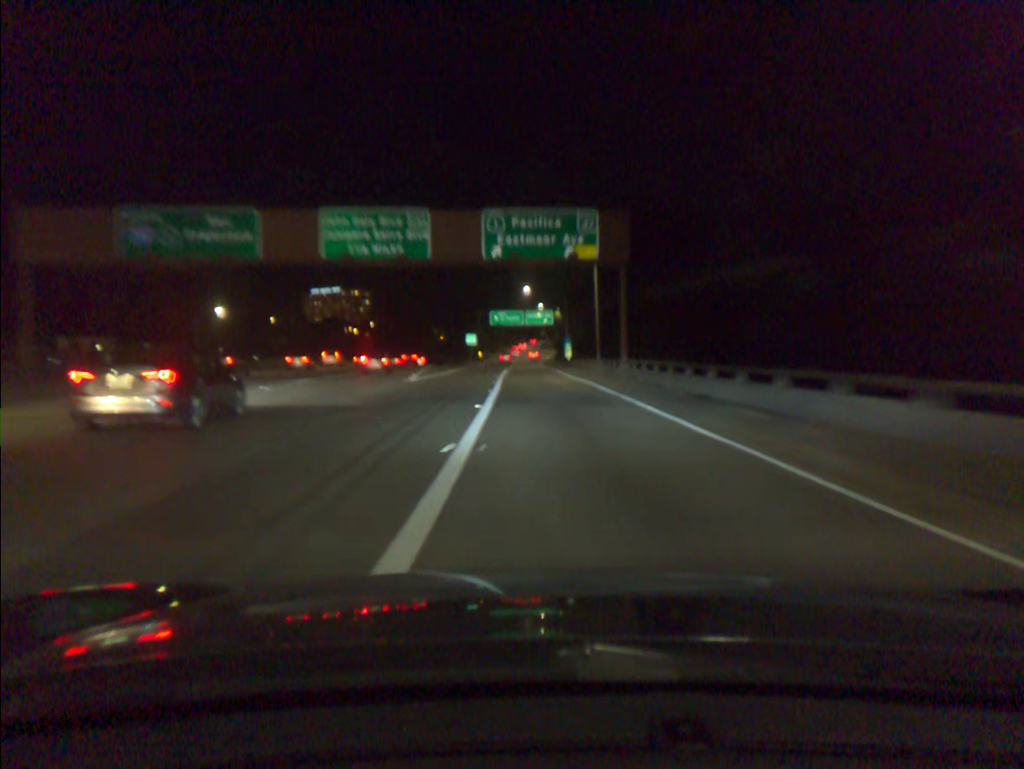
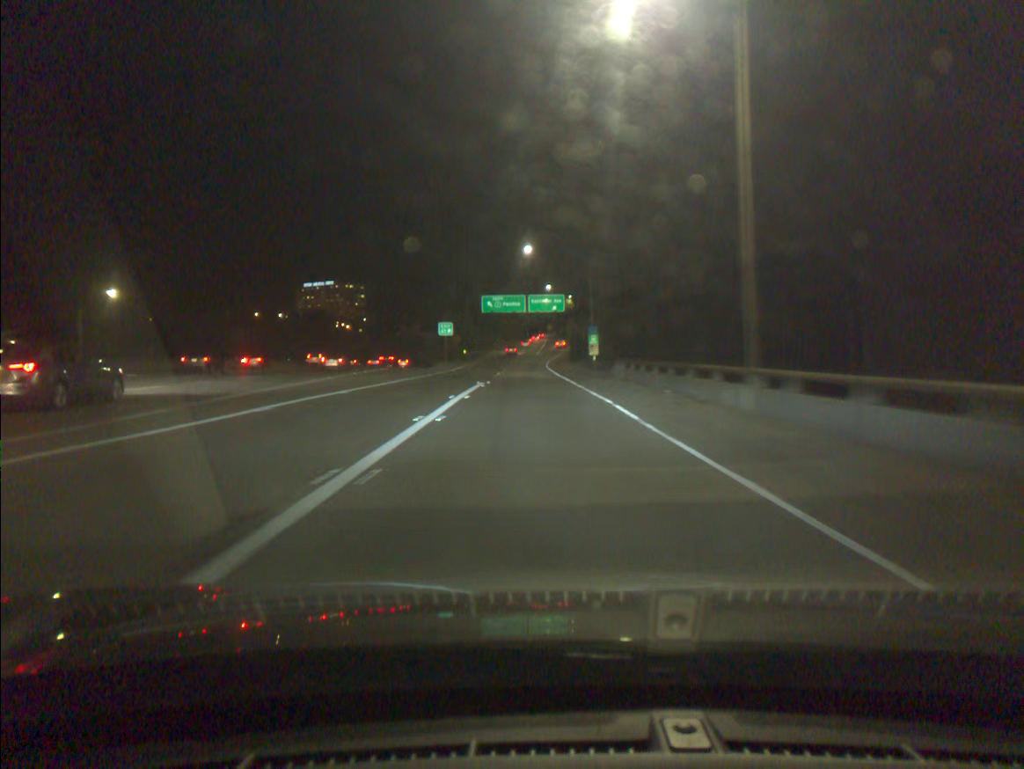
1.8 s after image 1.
(0.0, +37.8) m; 0°
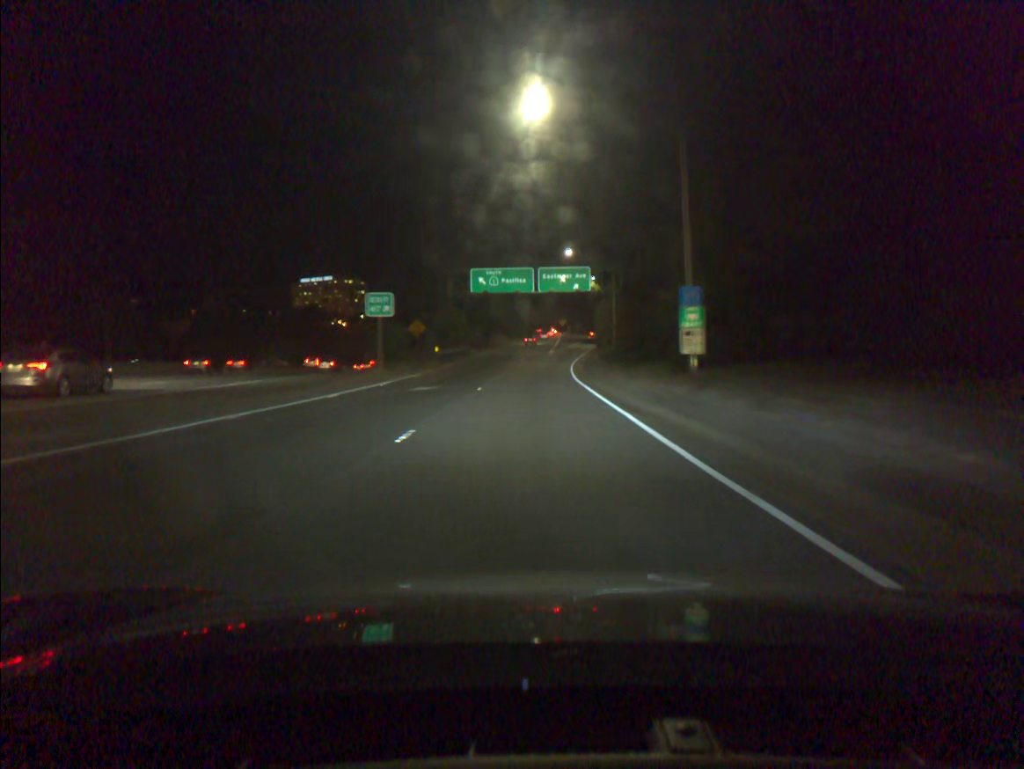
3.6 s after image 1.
(-0.2, +37.3) m; -1°
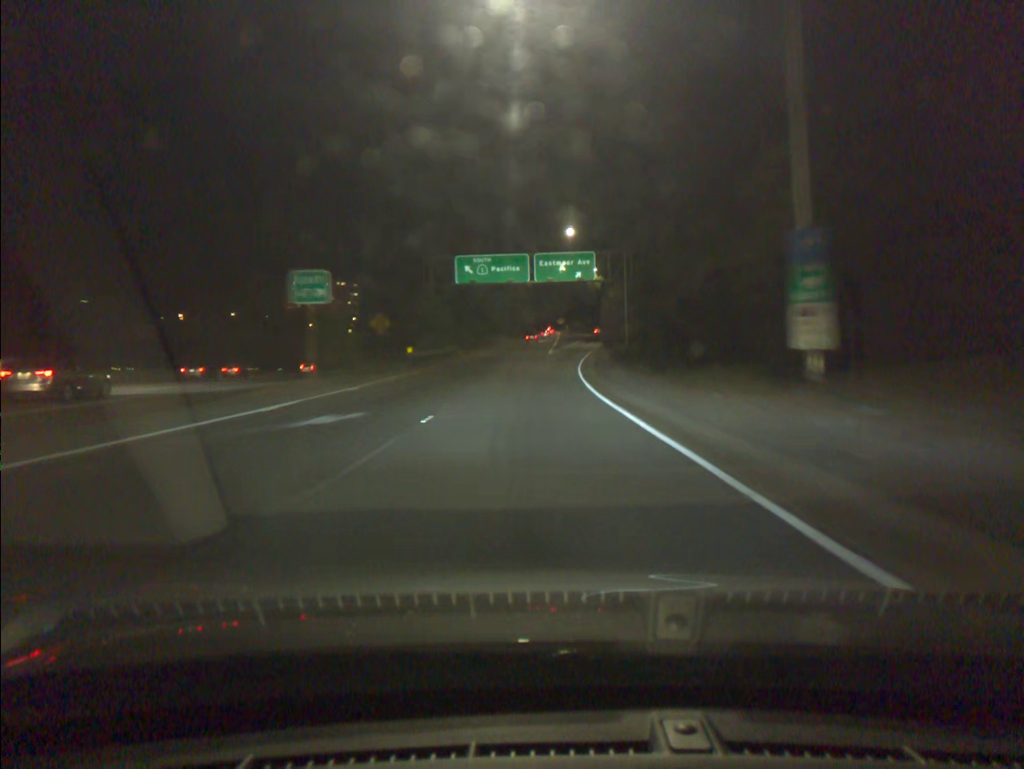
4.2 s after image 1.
(0.0, +12.2) m; 0°
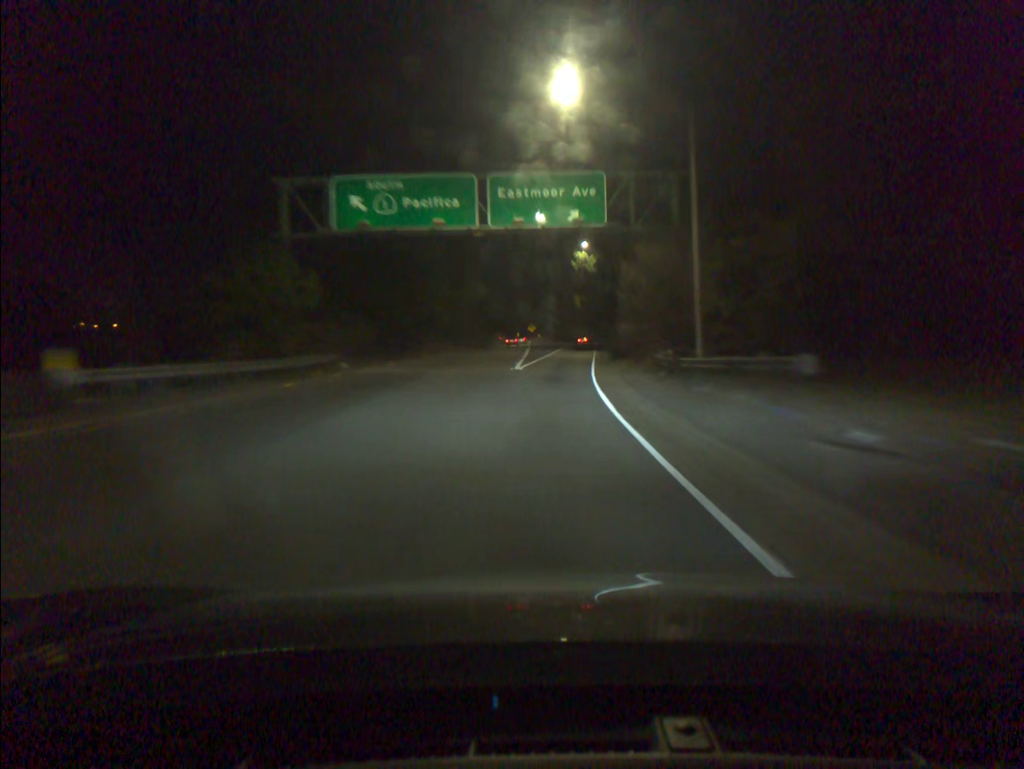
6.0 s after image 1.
(+0.8, +35.2) m; +2°
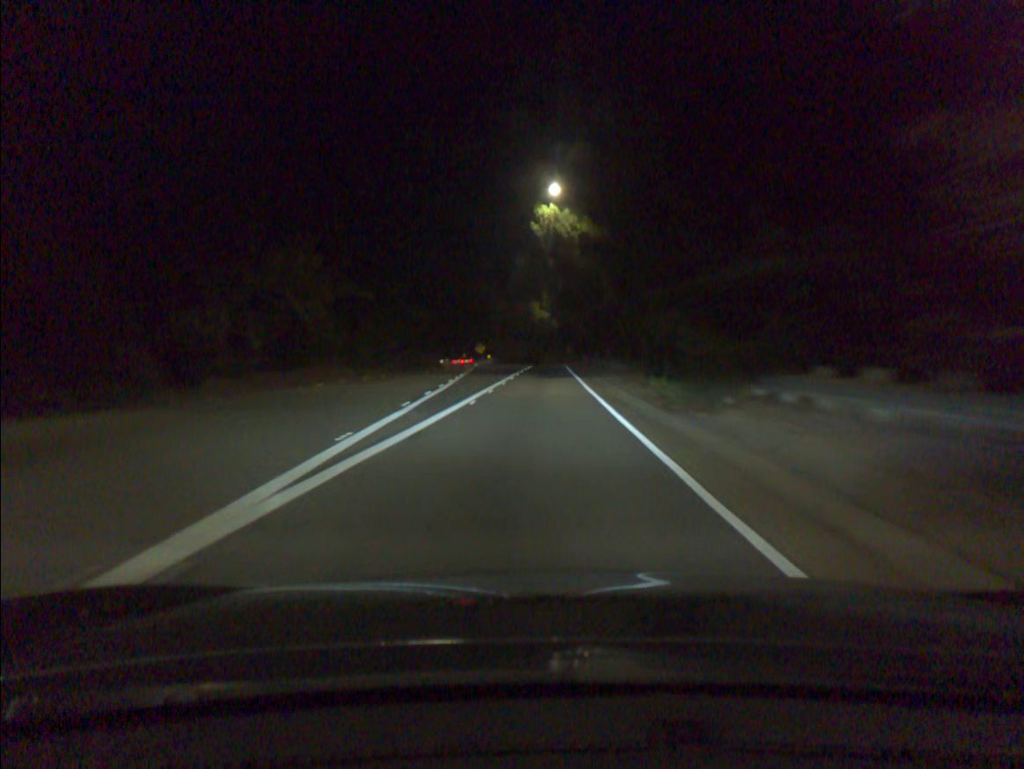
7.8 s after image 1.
(+1.0, +32.9) m; +3°
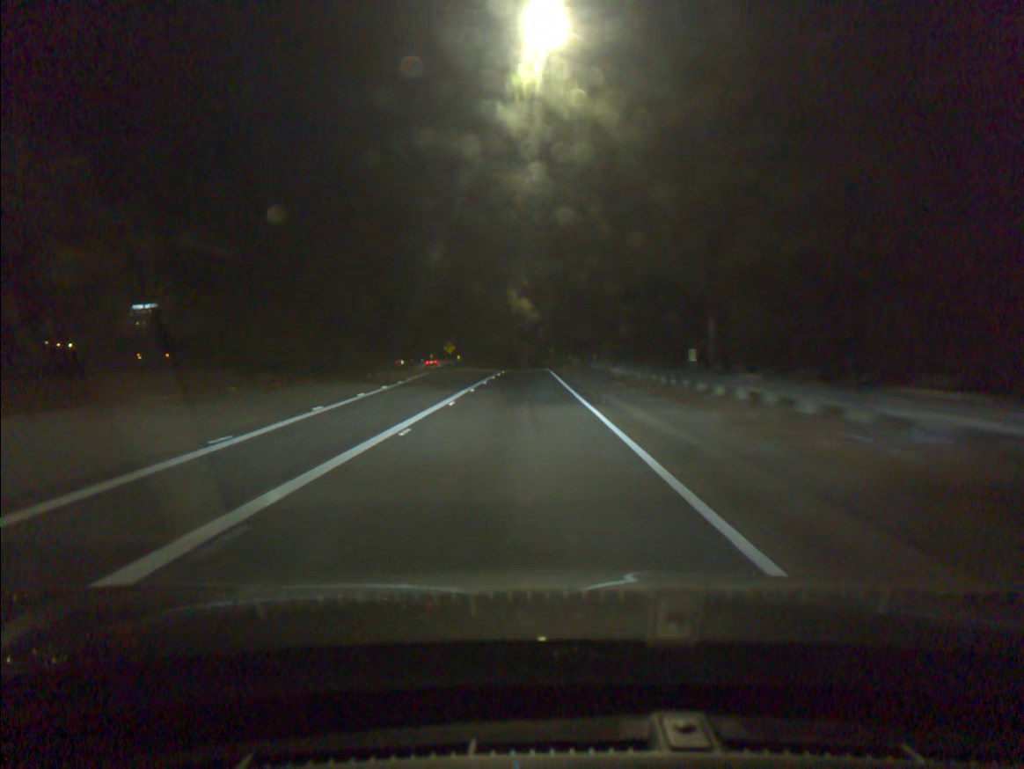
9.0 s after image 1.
(+0.3, +21.0) m; +1°
